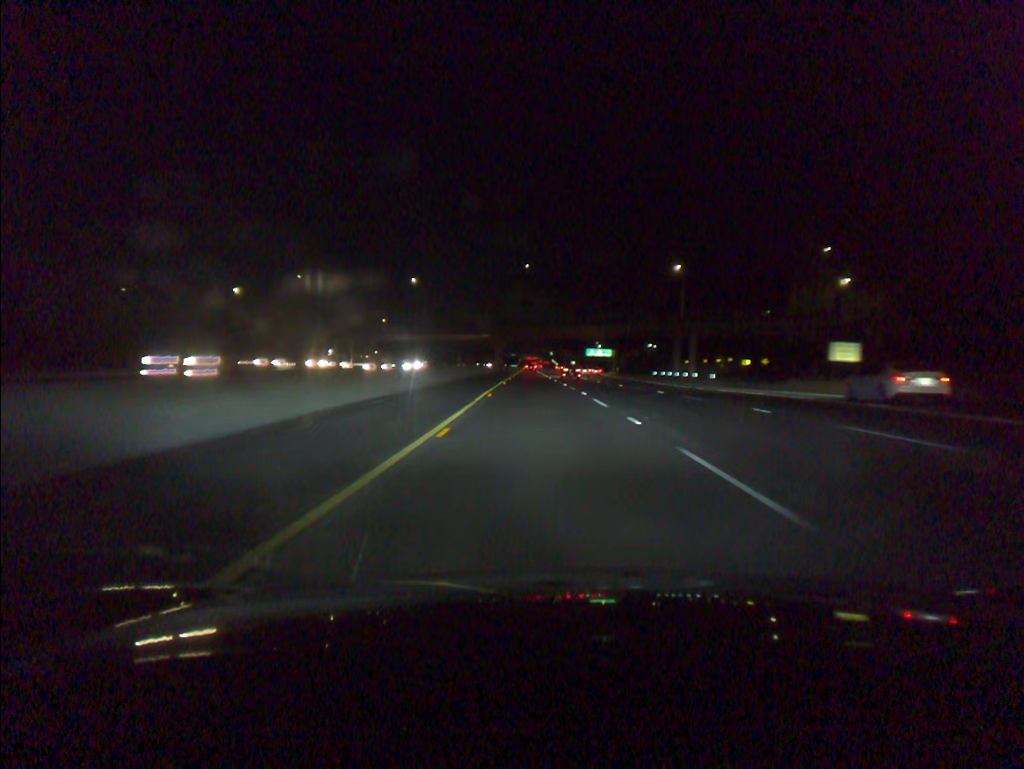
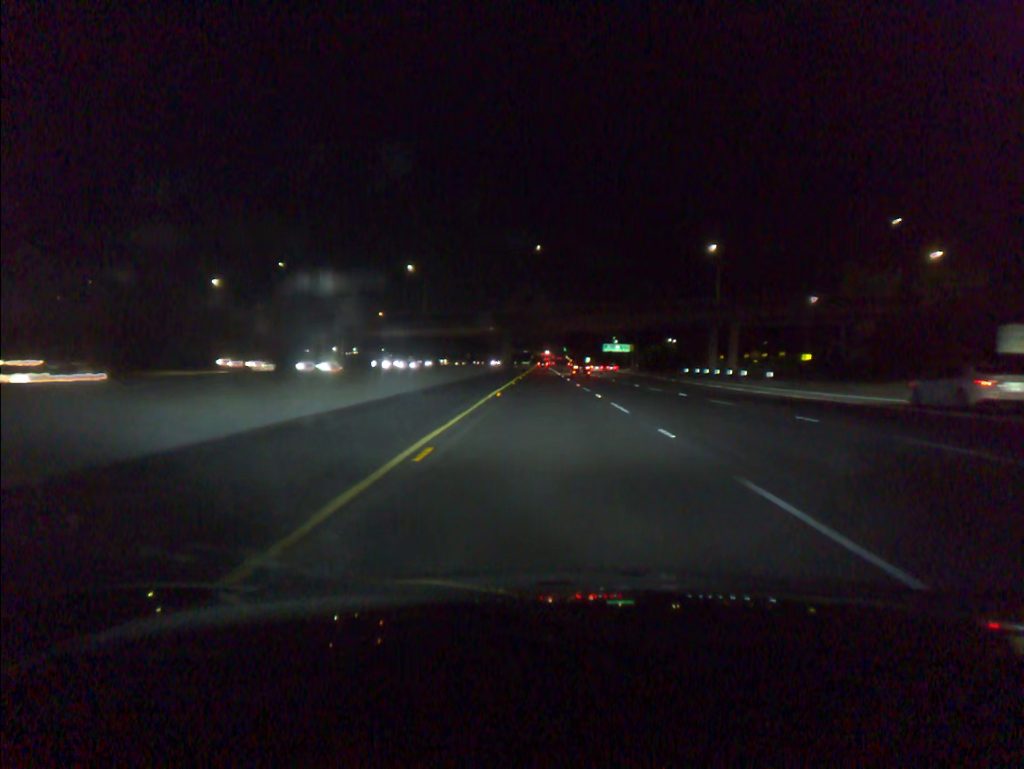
(-0.2, +17.5) m; -1°
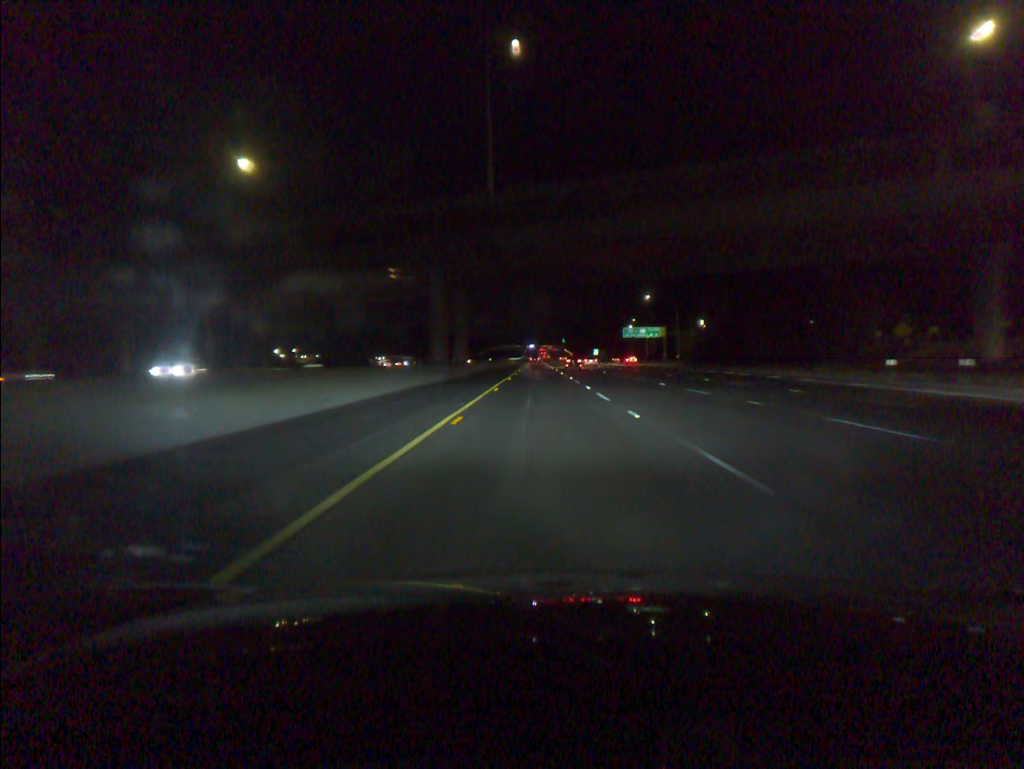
(0.0, +70.7) m; 0°
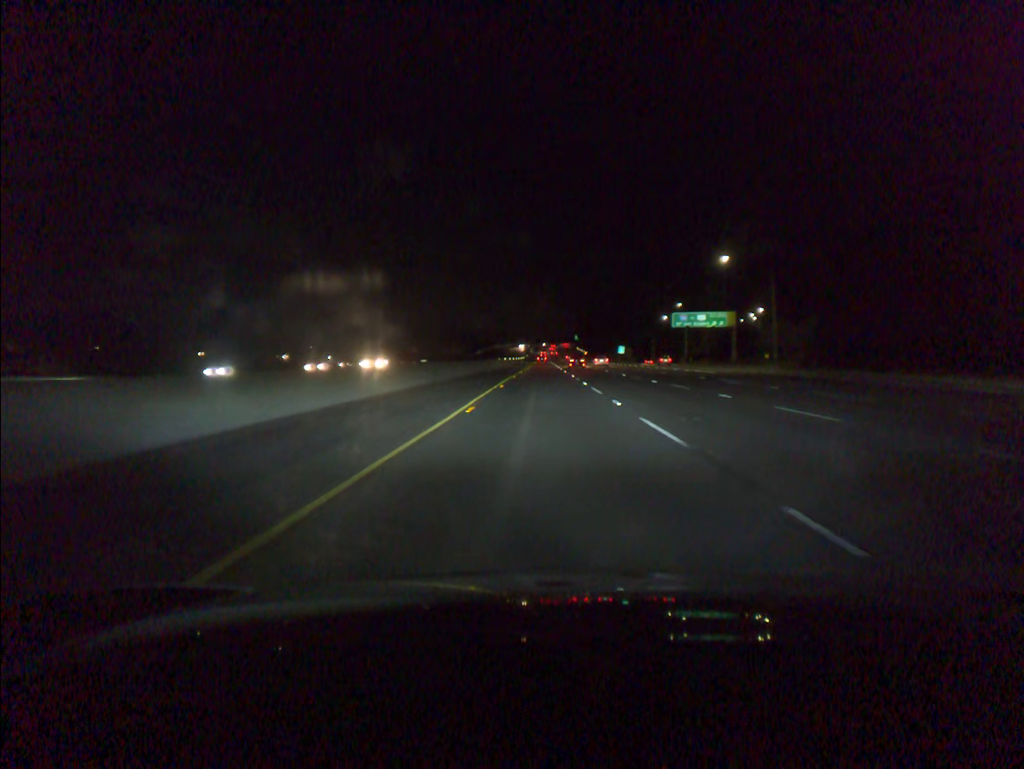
(-0.2, +55.6) m; -1°
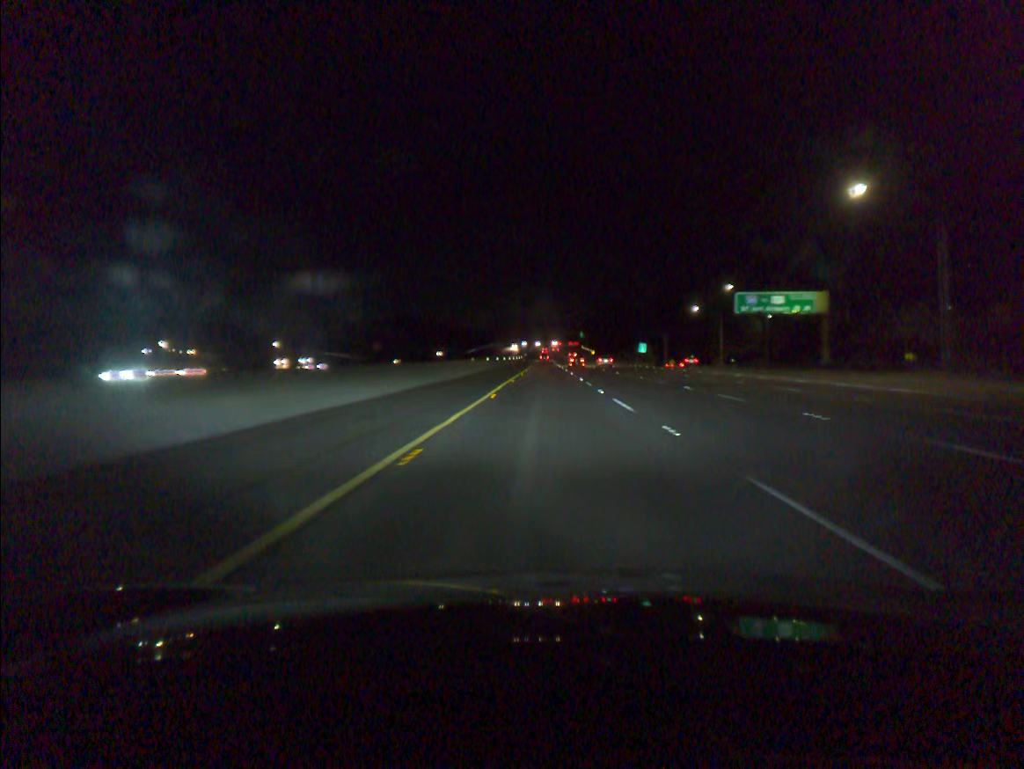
(-0.1, +37.4) m; 0°
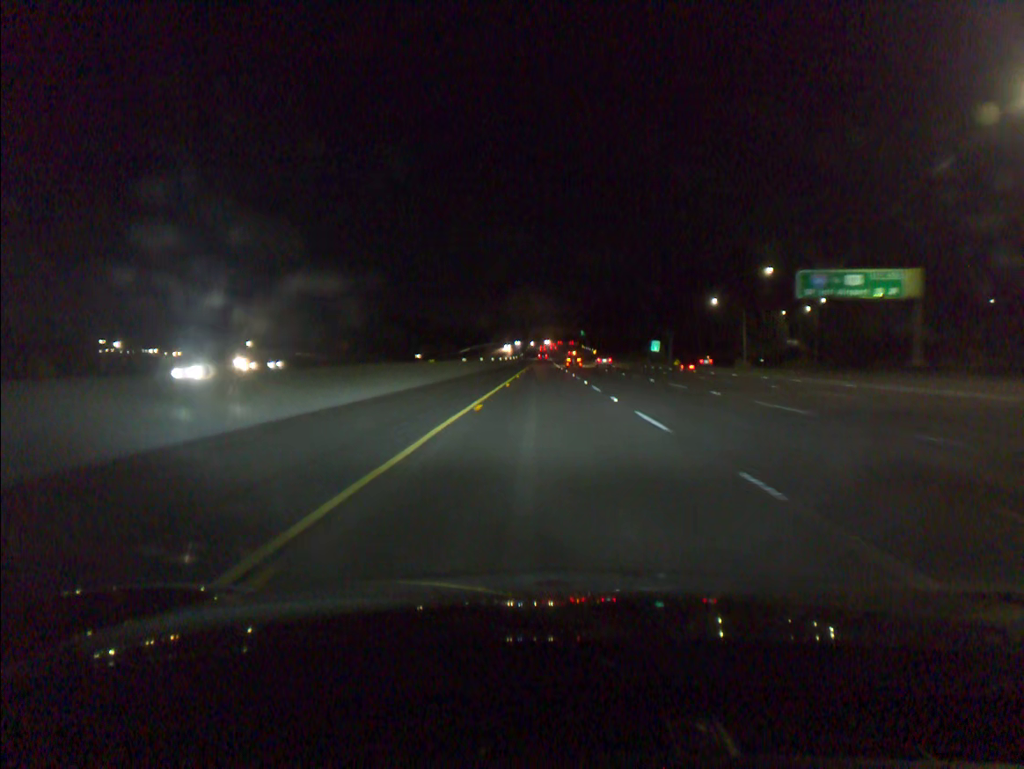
(0.0, +20.2) m; 0°
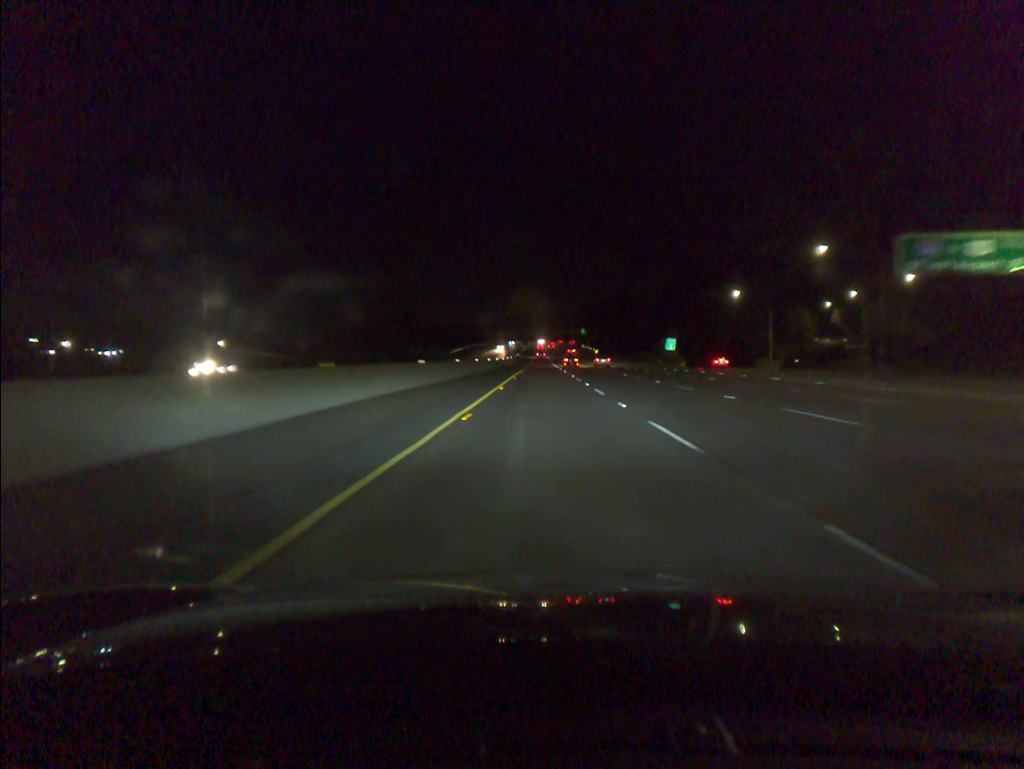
(0.0, +17.3) m; 0°
